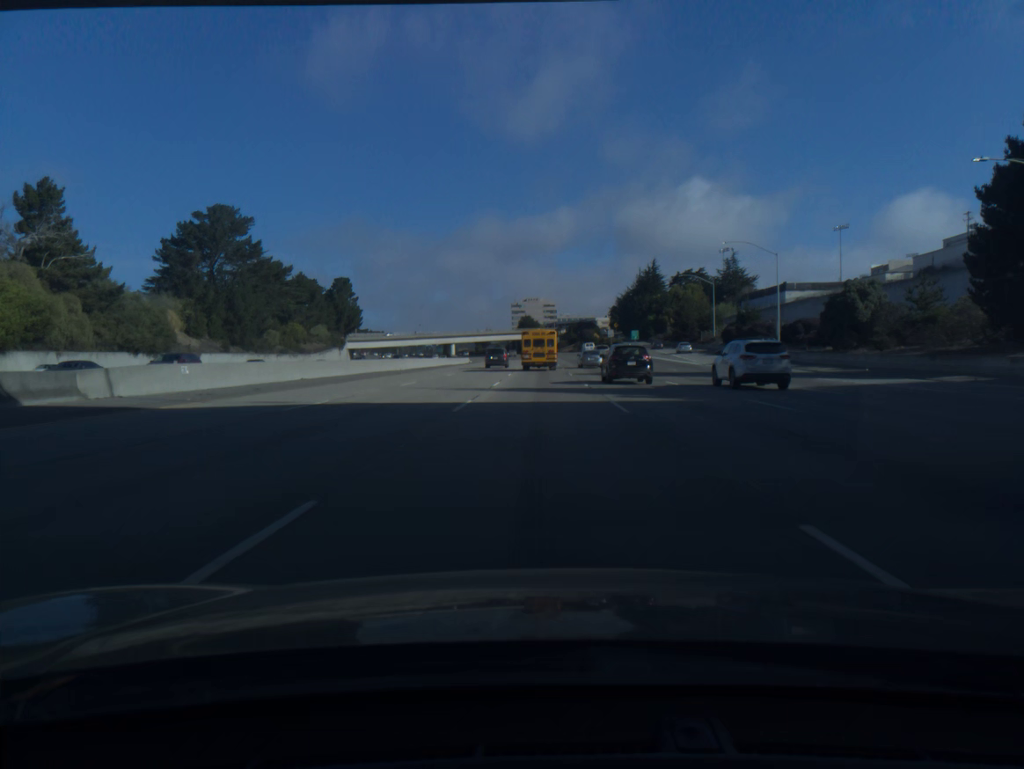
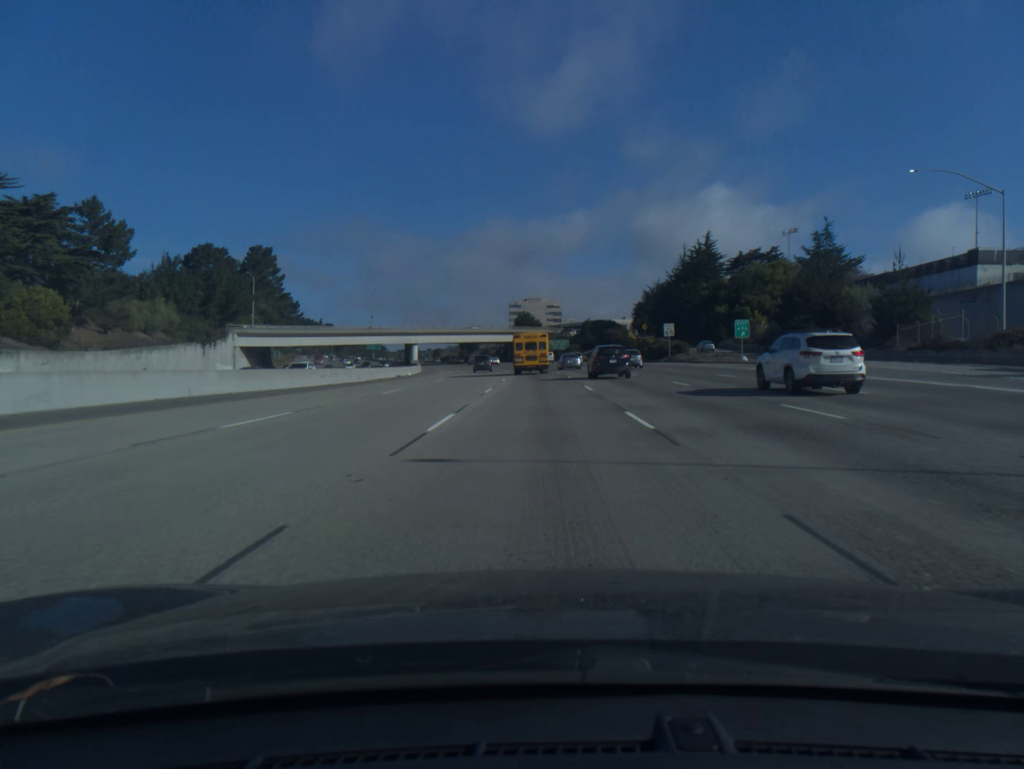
(-0.1, +74.9) m; 0°
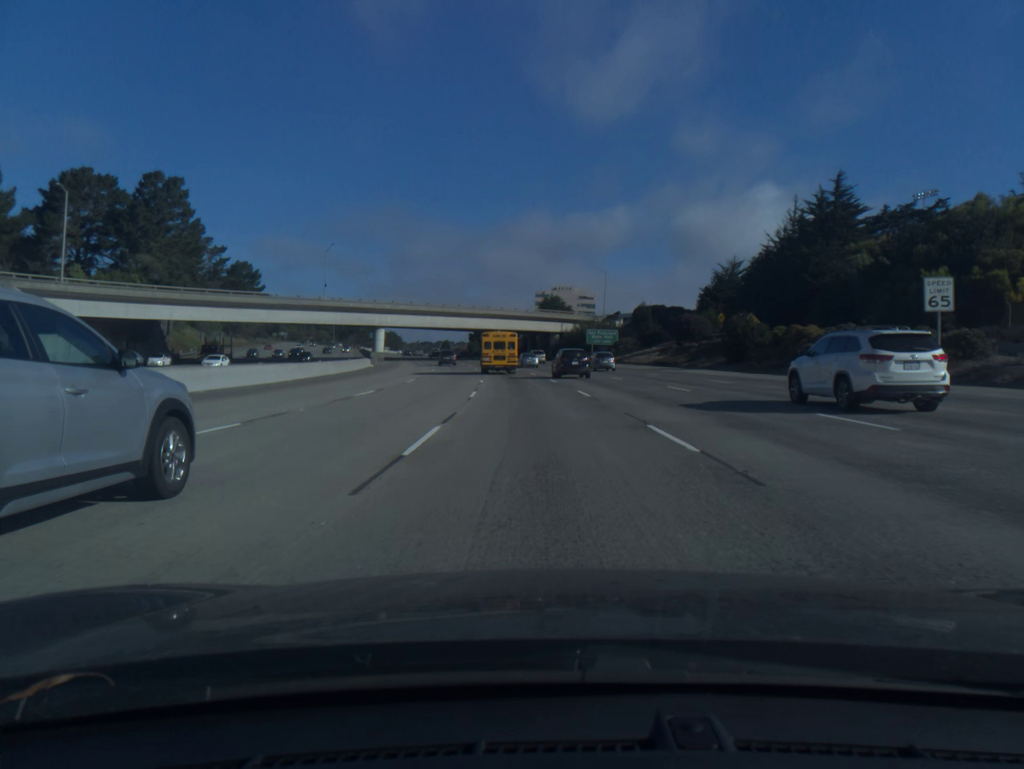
(-0.6, +60.1) m; -2°
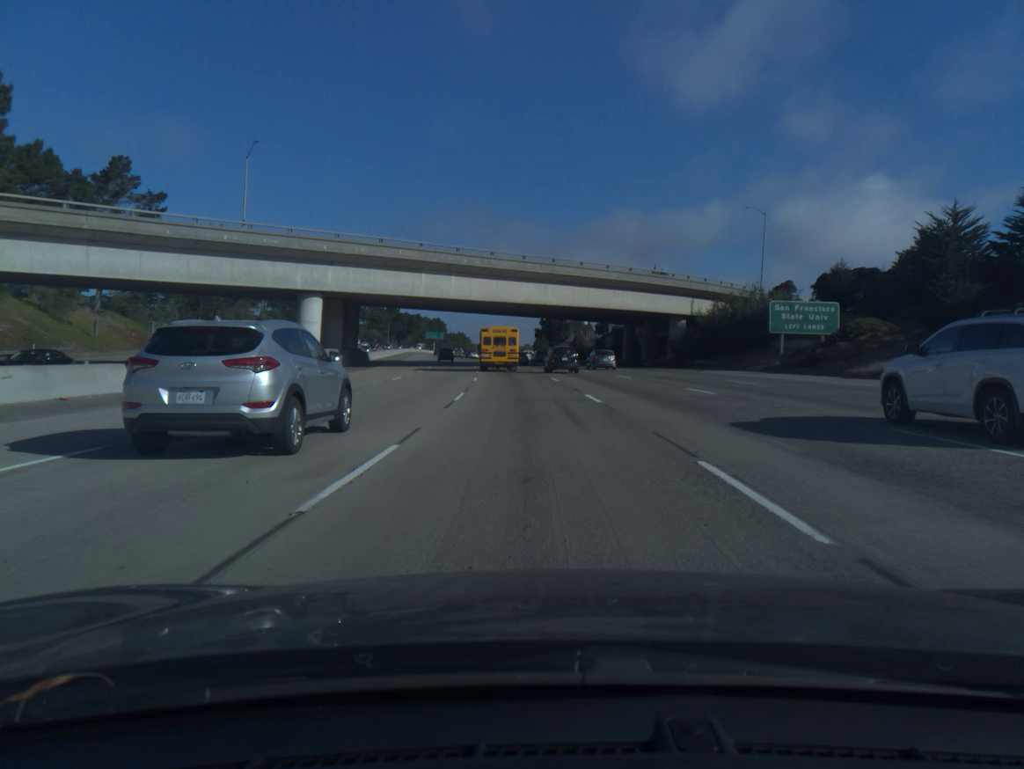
(-2.9, +61.2) m; -6°
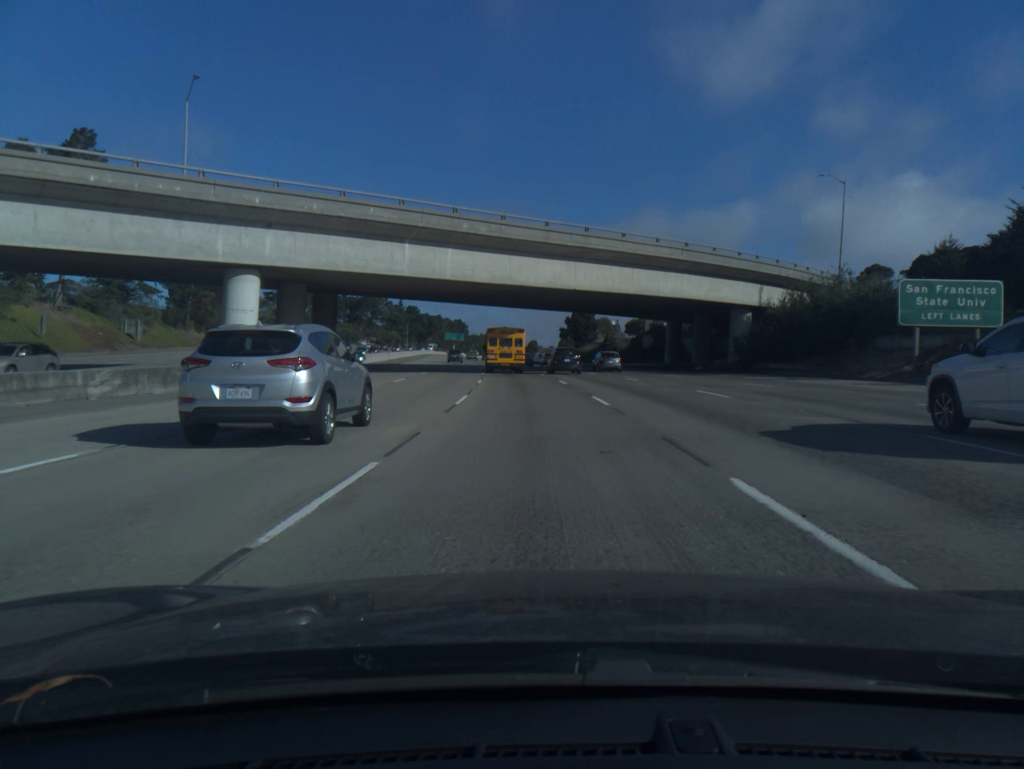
(-0.2, +15.4) m; -2°
